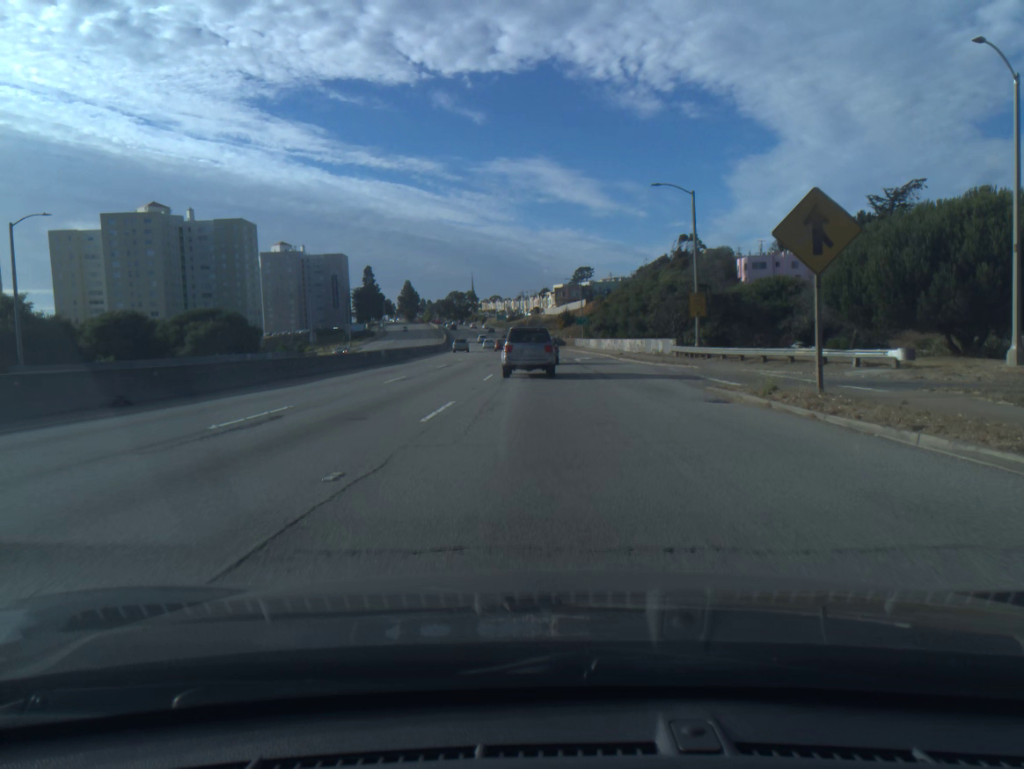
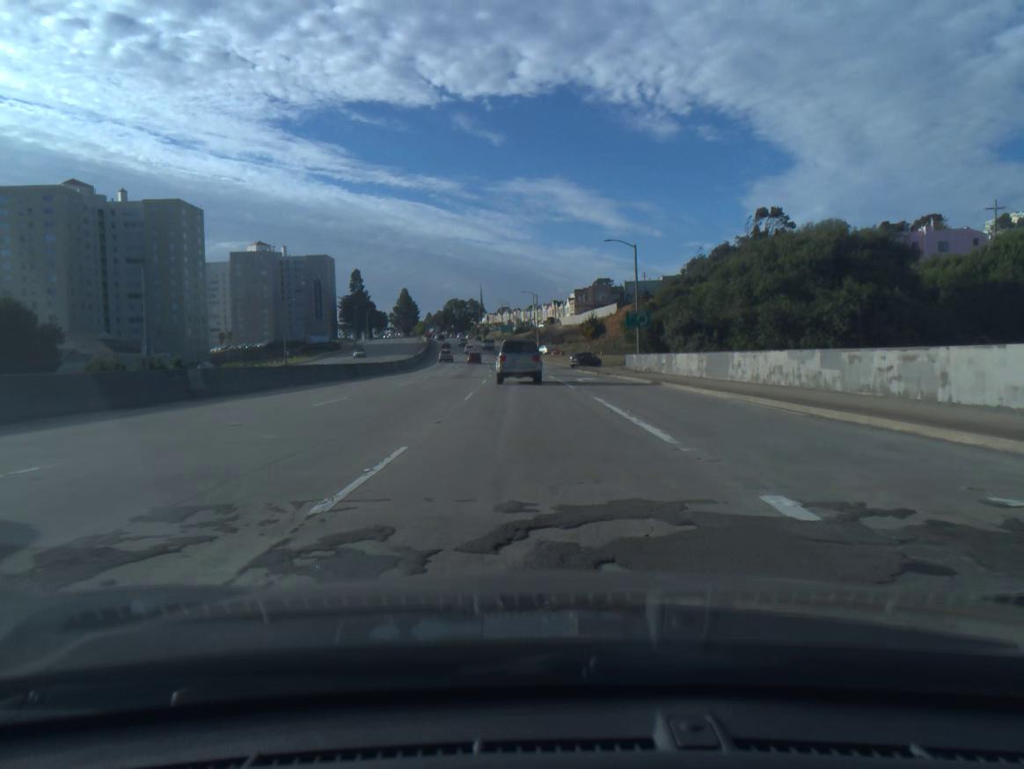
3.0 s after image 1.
(-0.4, +51.5) m; -1°
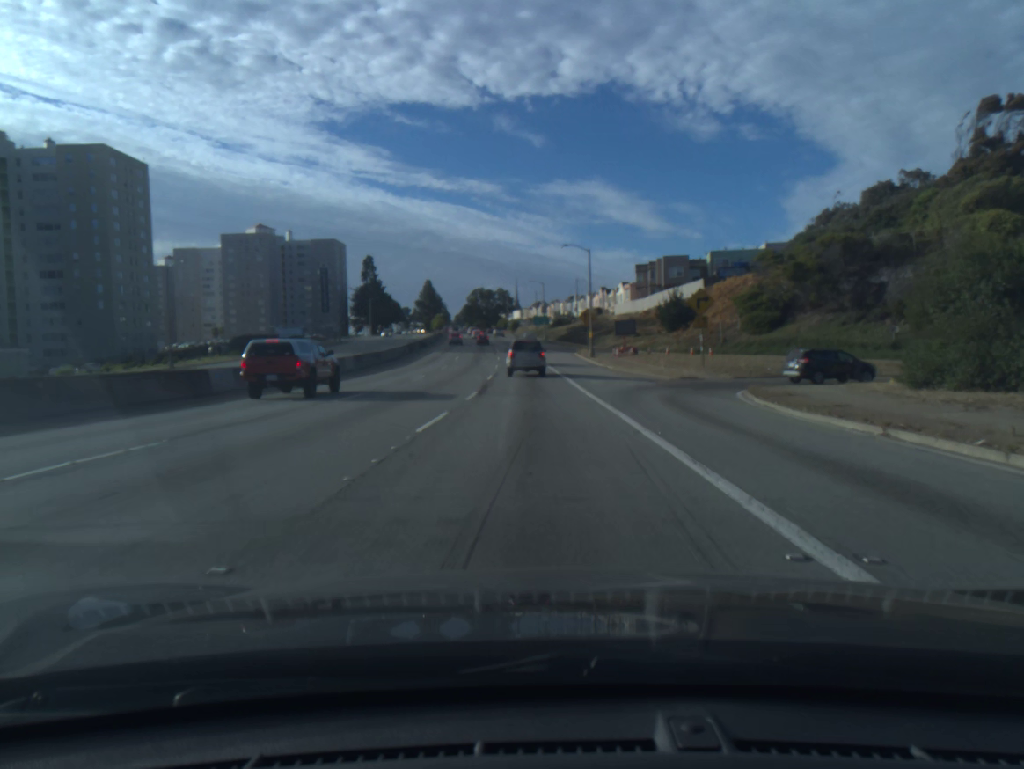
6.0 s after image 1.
(-1.5, +49.9) m; -3°
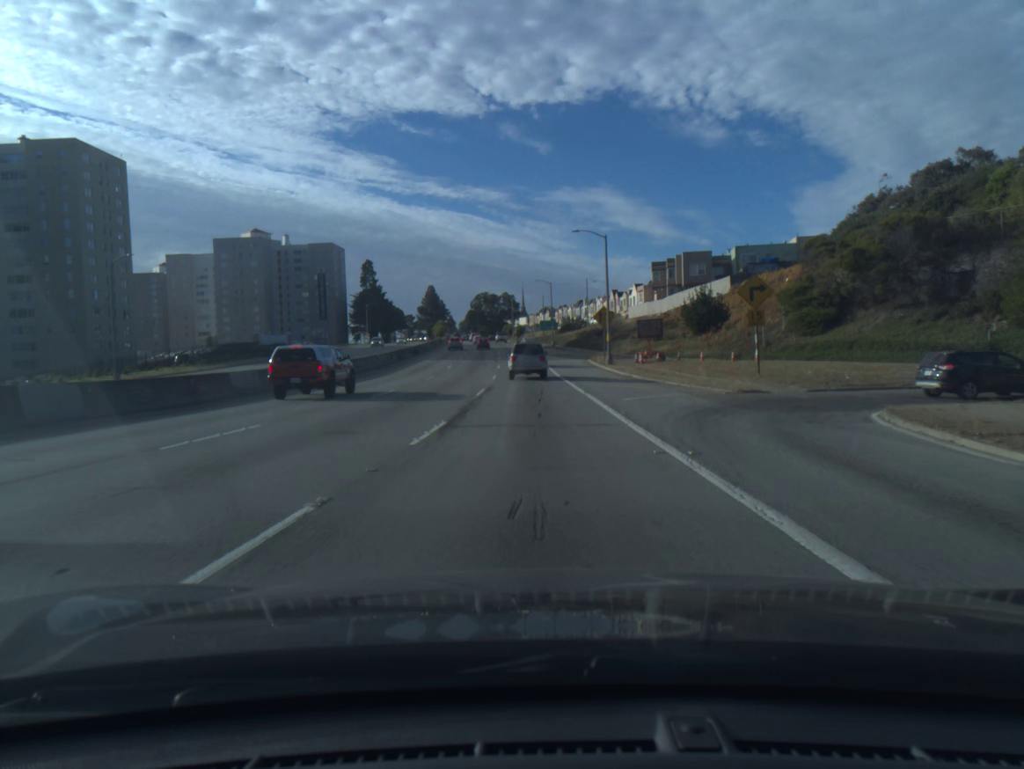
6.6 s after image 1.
(0.0, +10.1) m; -1°
